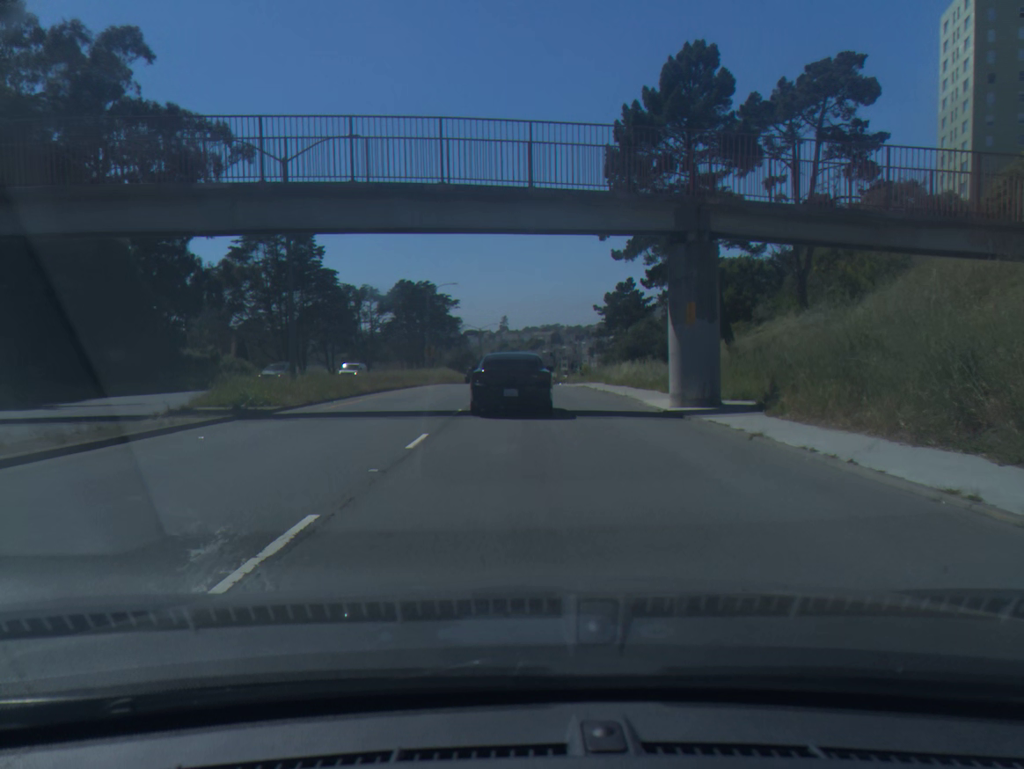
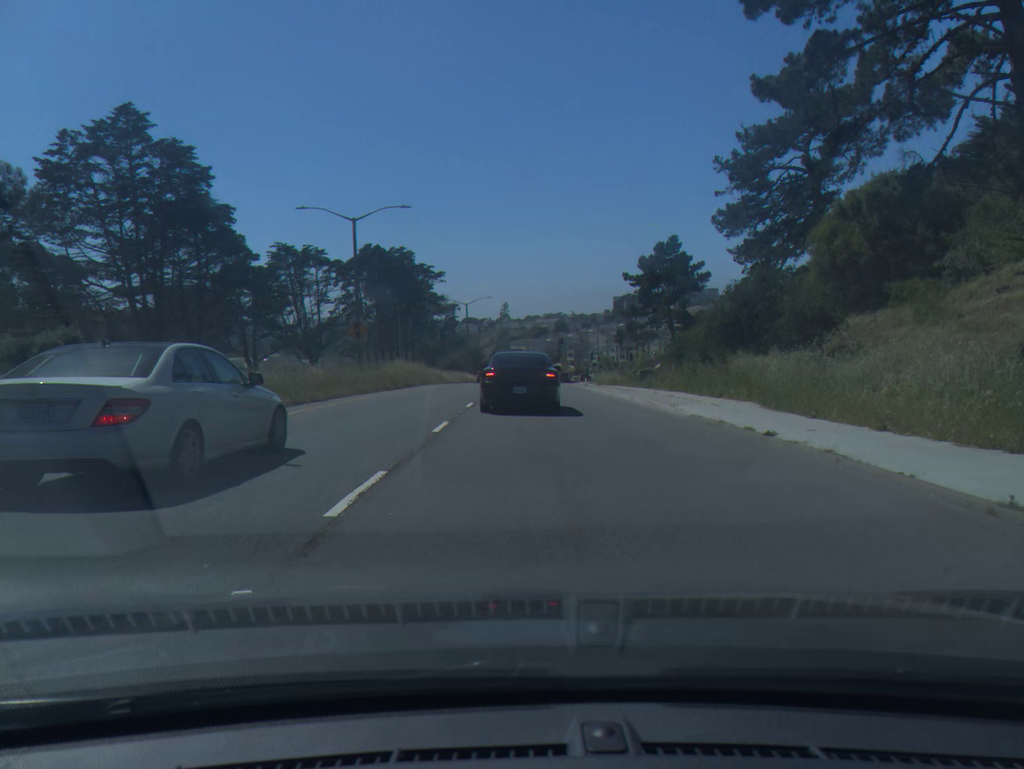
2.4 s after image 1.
(-0.1, +33.7) m; 0°
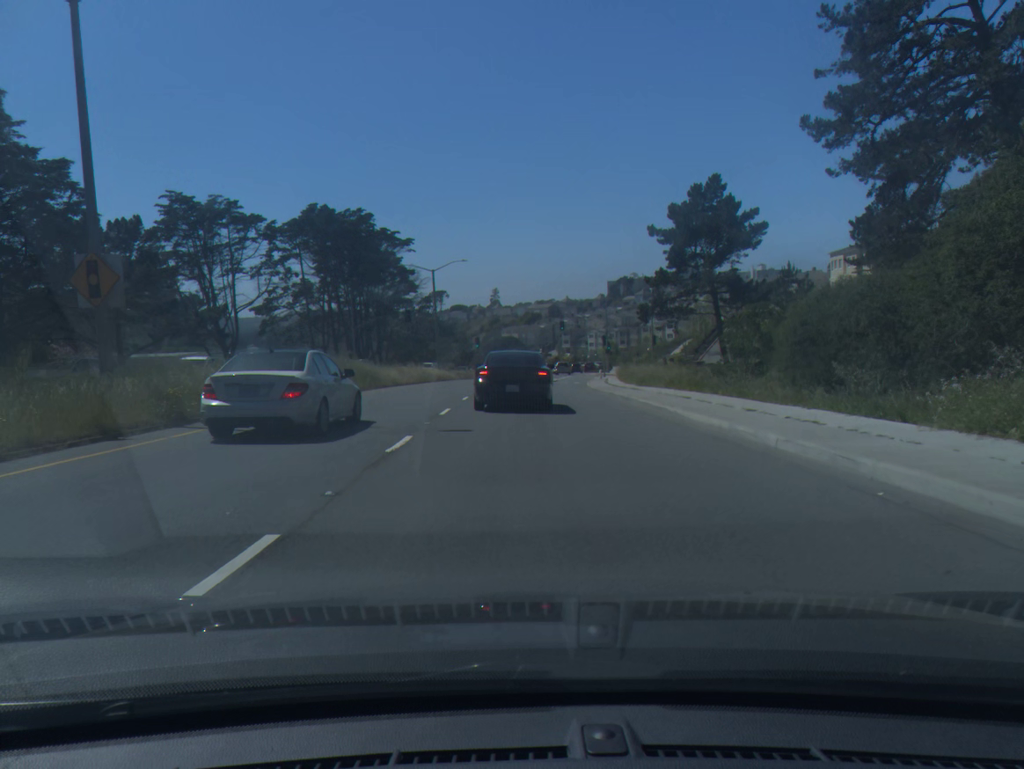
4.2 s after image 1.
(+0.2, +24.9) m; +1°
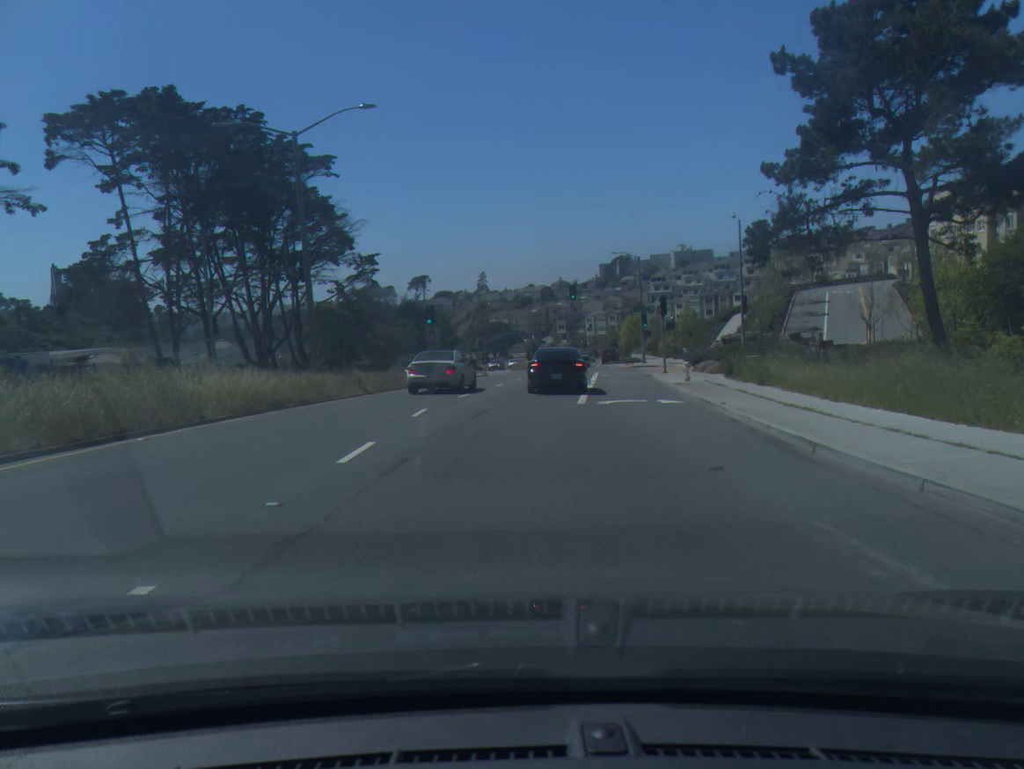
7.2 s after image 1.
(-0.1, +37.2) m; +1°
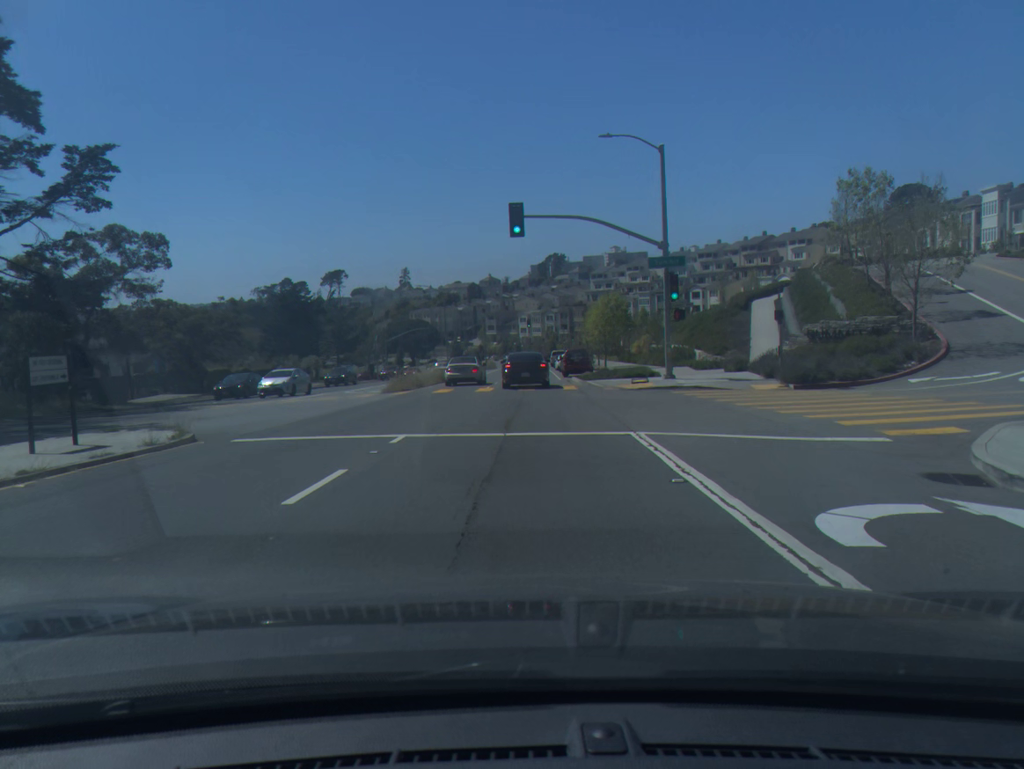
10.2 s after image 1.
(+1.7, +38.5) m; +5°
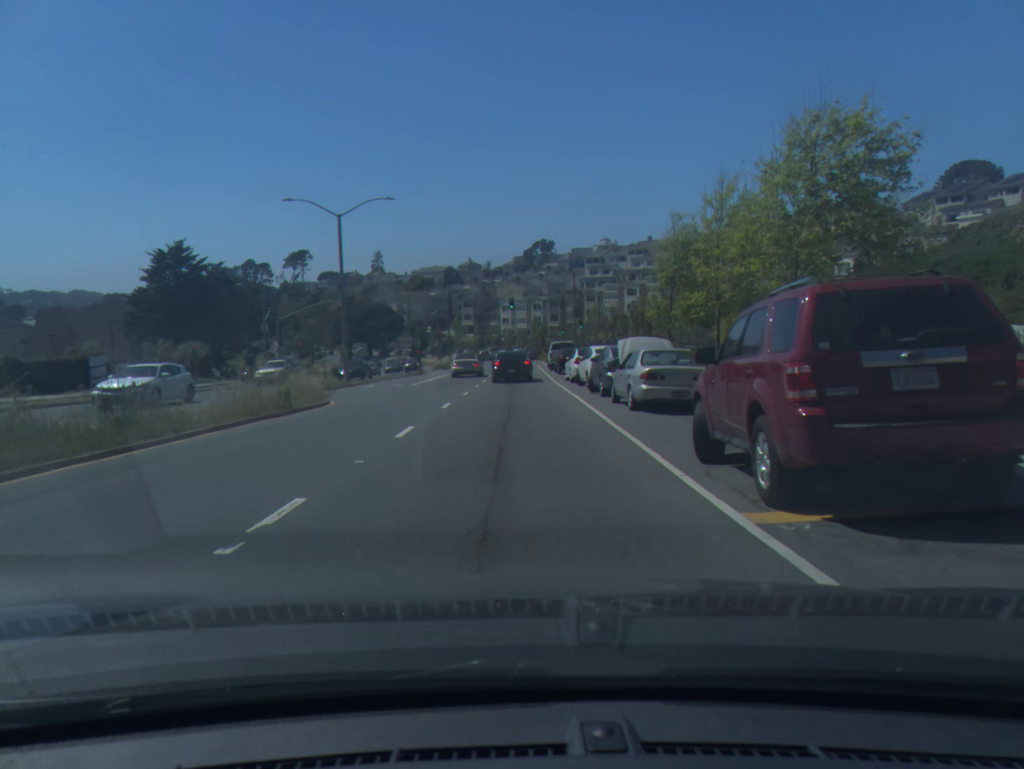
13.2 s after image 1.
(+0.5, +41.7) m; +1°
